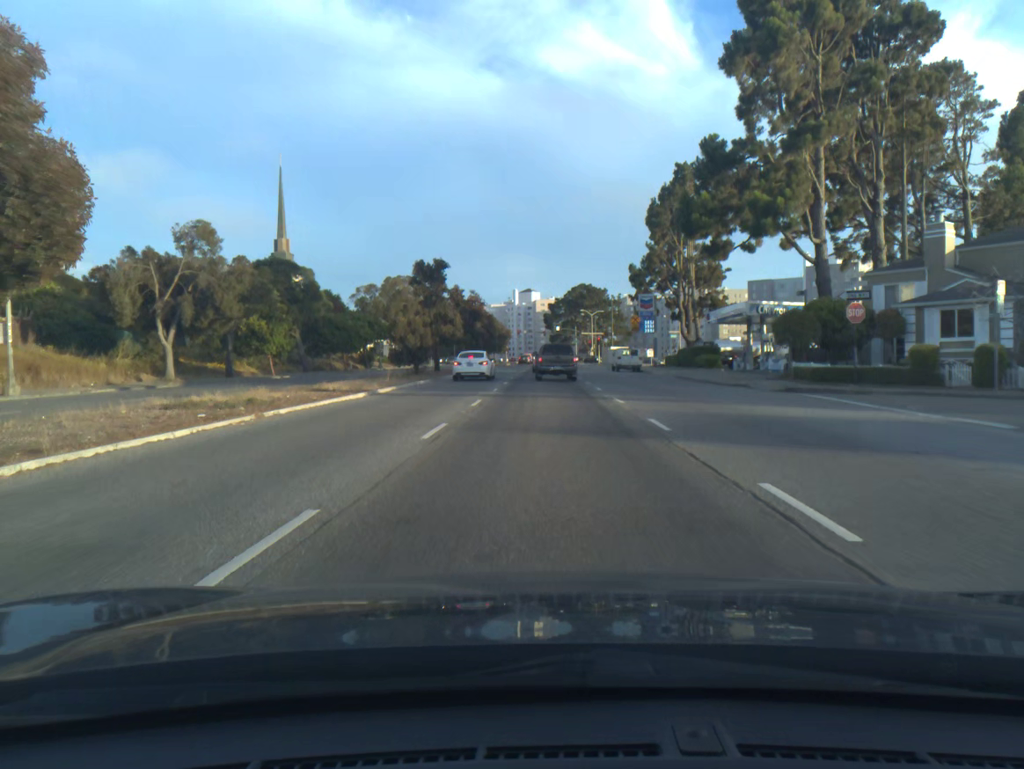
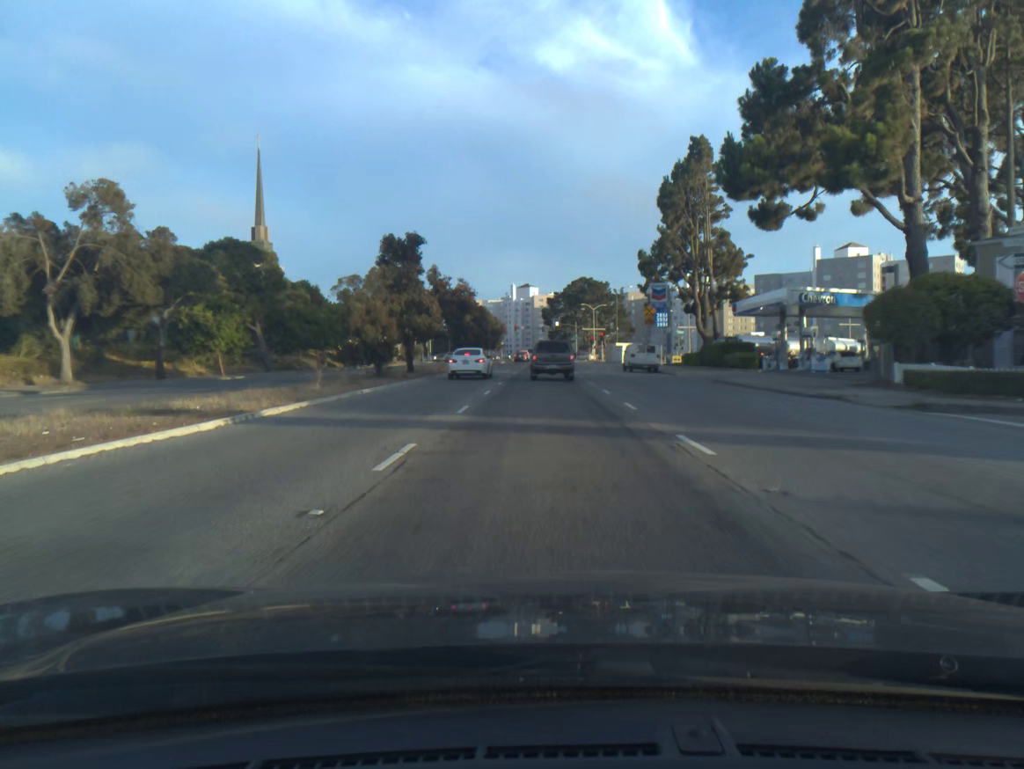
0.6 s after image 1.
(0.0, +10.6) m; 0°
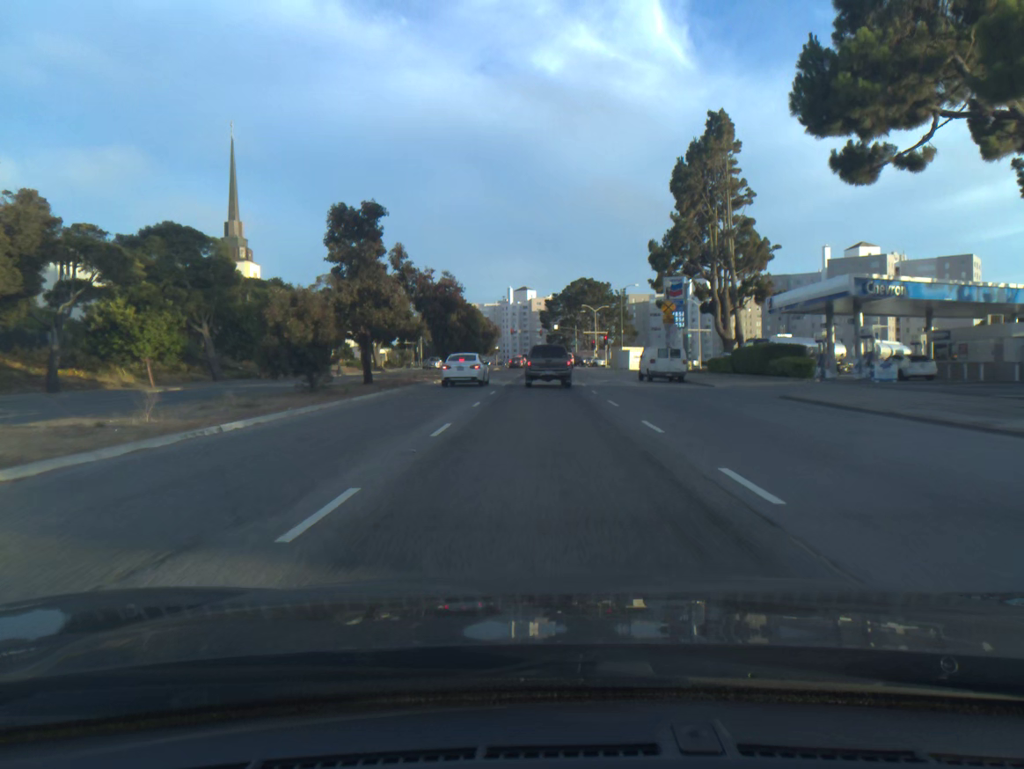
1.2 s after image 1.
(0.0, +10.4) m; 0°
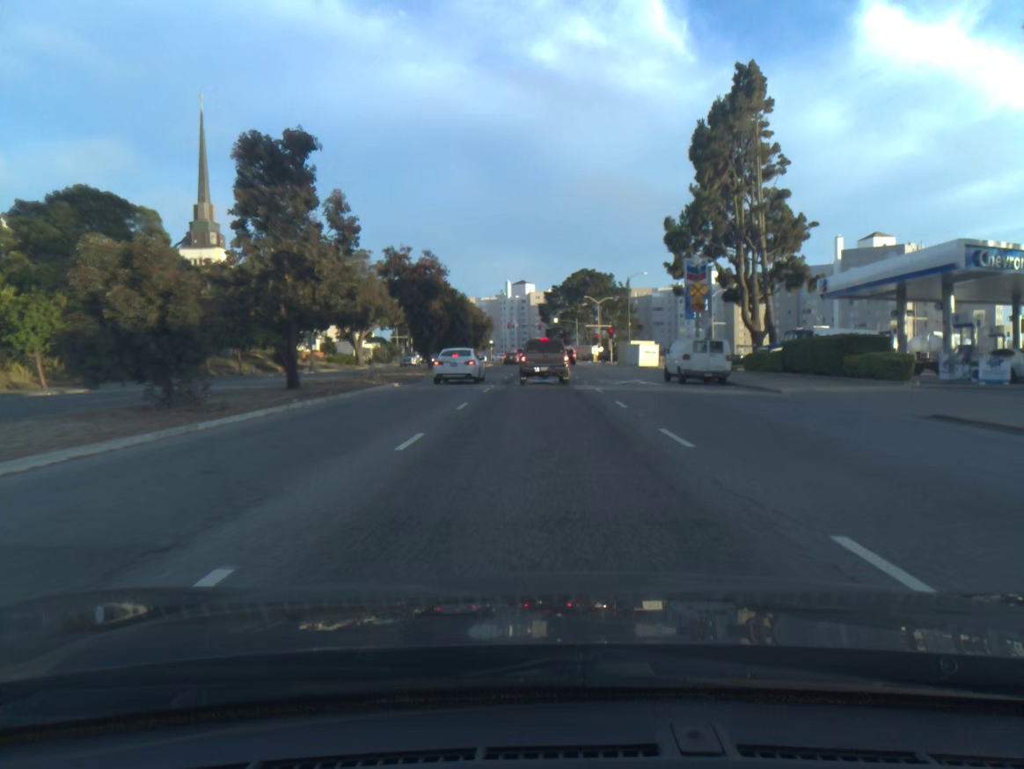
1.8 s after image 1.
(0.0, +10.2) m; 0°
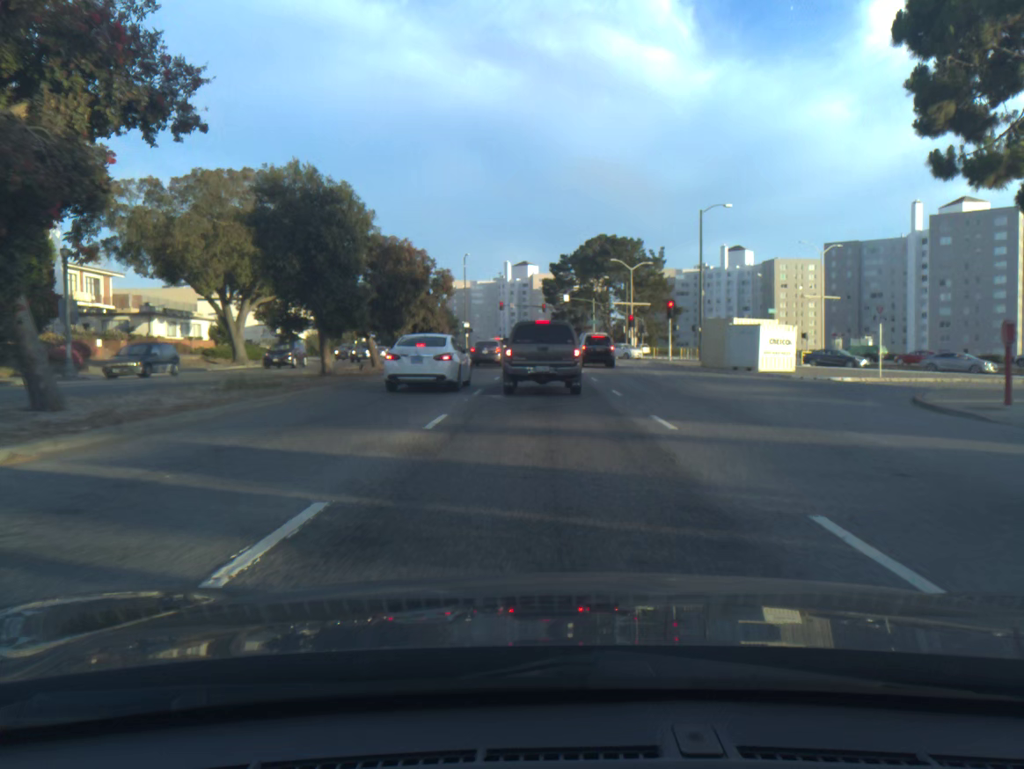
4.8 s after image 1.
(-0.2, +43.5) m; 0°
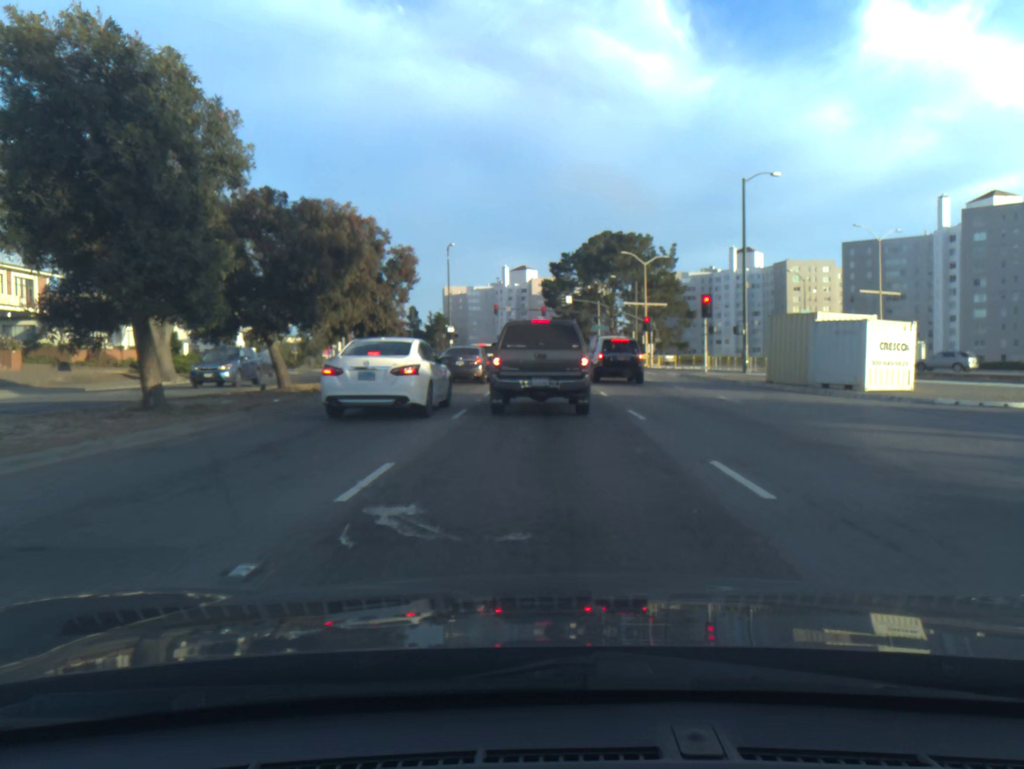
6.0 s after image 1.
(0.0, +12.6) m; 0°
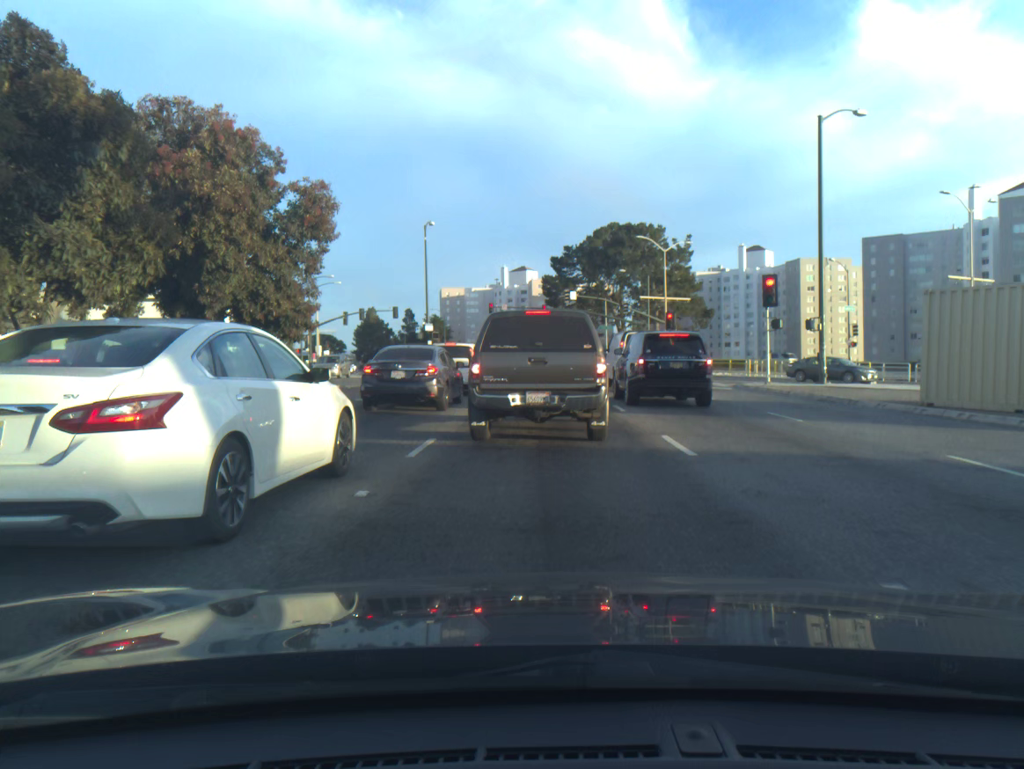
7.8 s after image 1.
(0.0, +12.7) m; 0°
